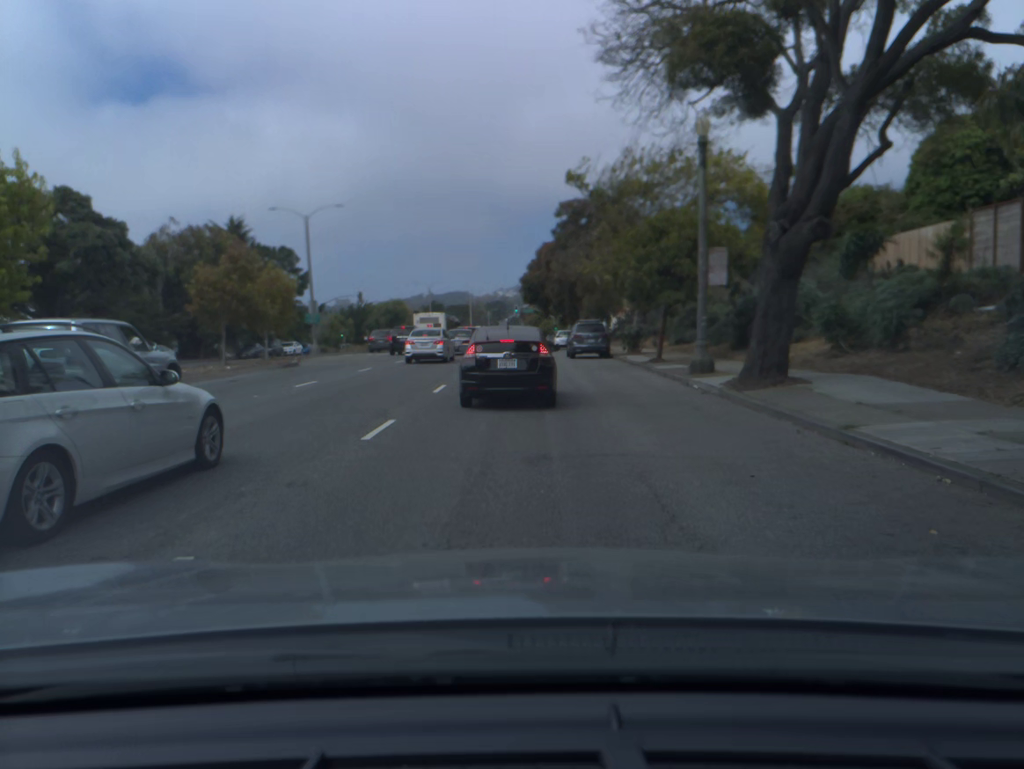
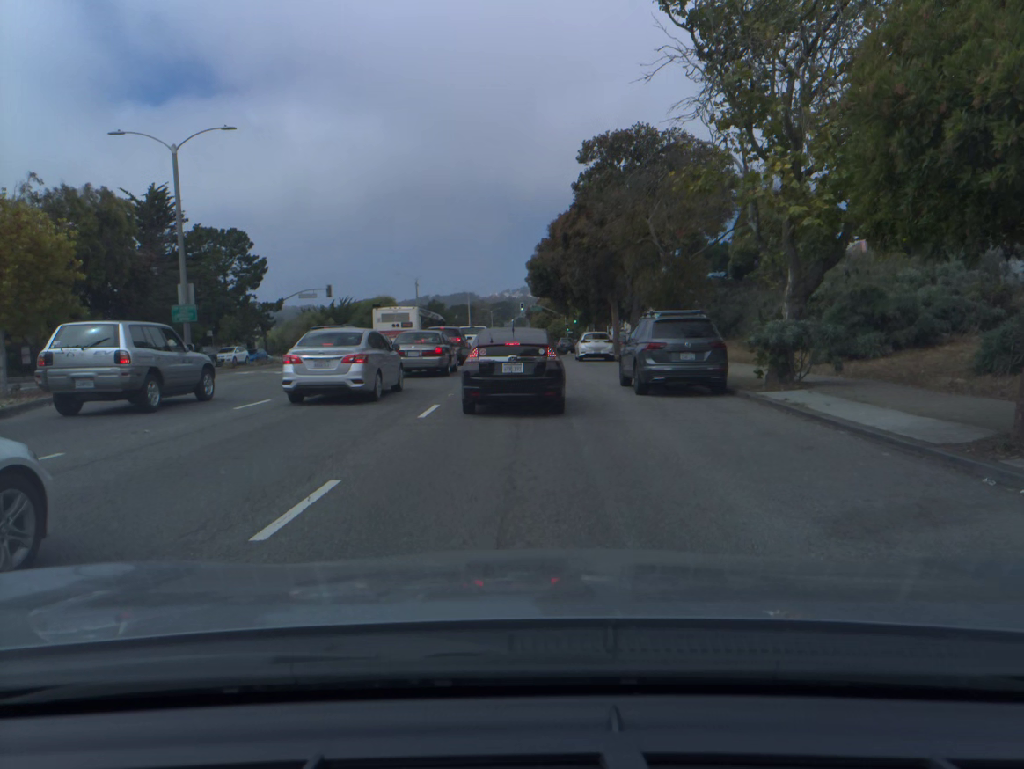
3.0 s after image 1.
(-0.1, +20.0) m; 0°
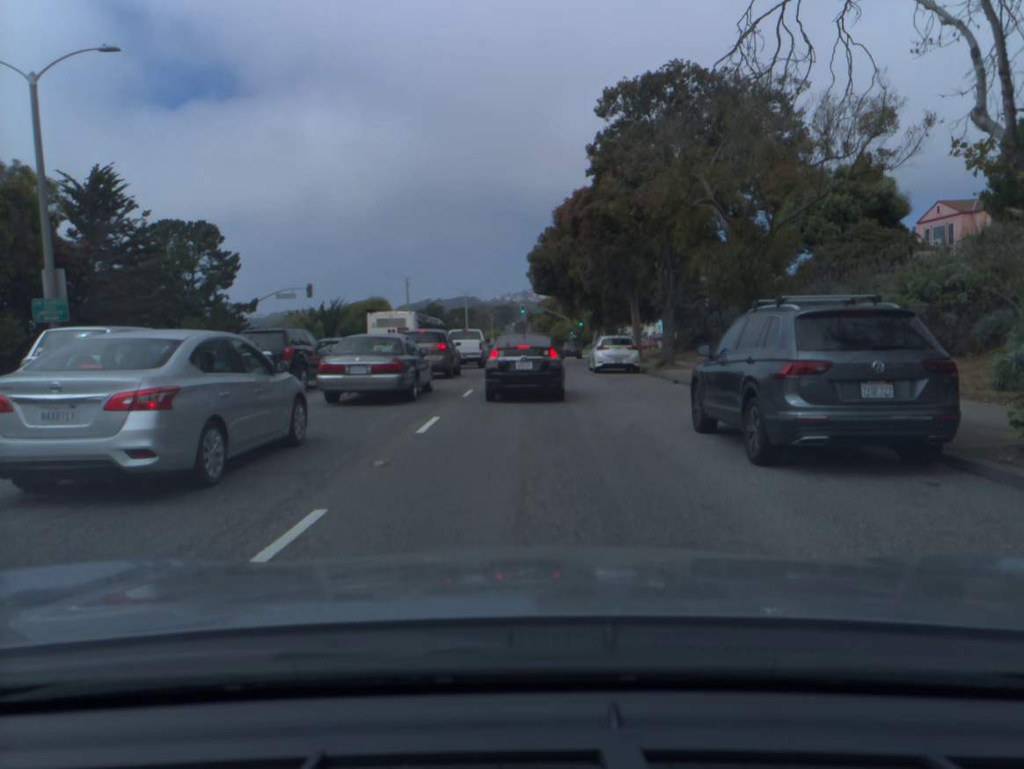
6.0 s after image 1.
(0.0, +8.6) m; 0°
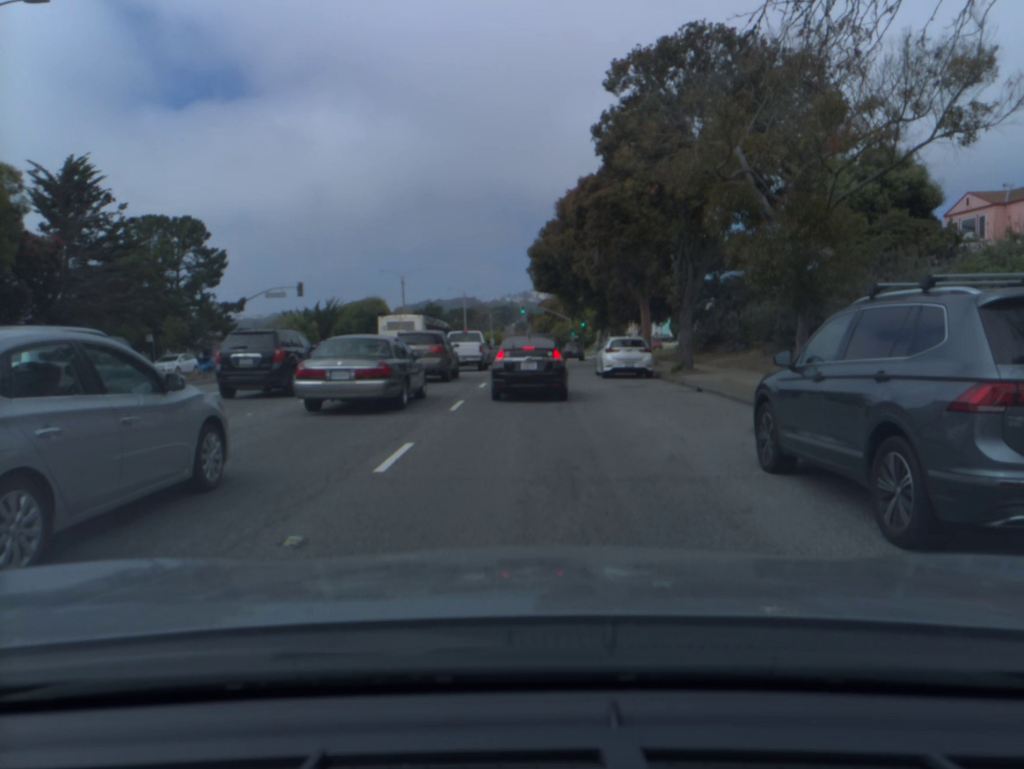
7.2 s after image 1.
(0.0, +3.1) m; 0°
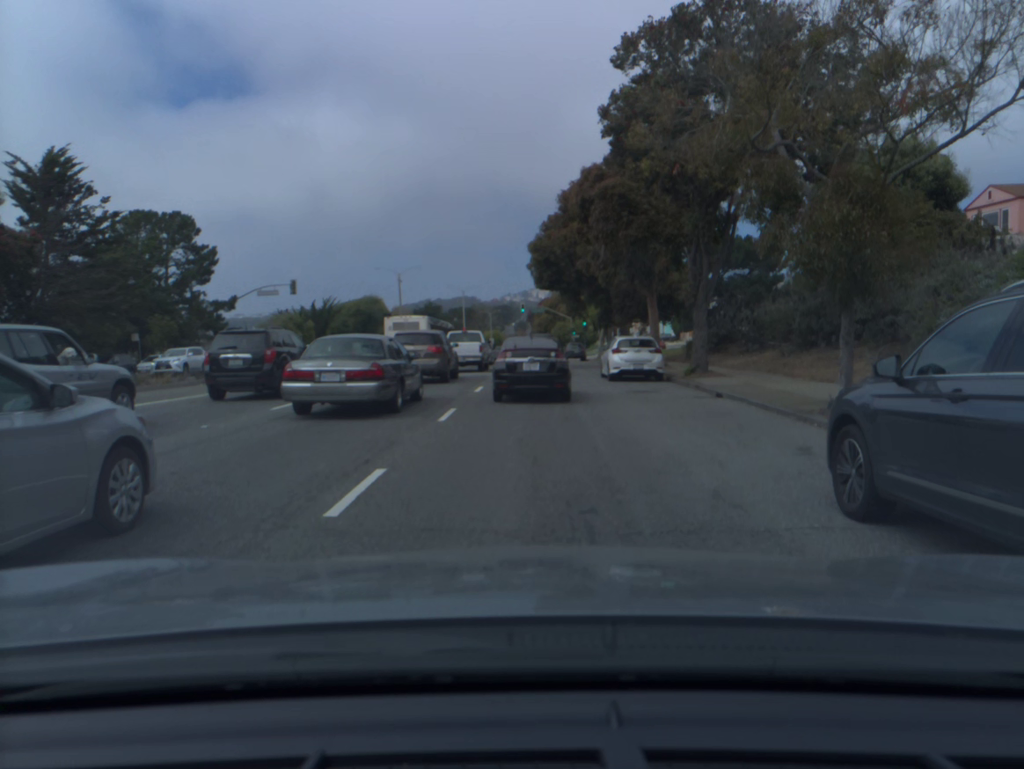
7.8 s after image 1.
(0.0, +2.0) m; -1°
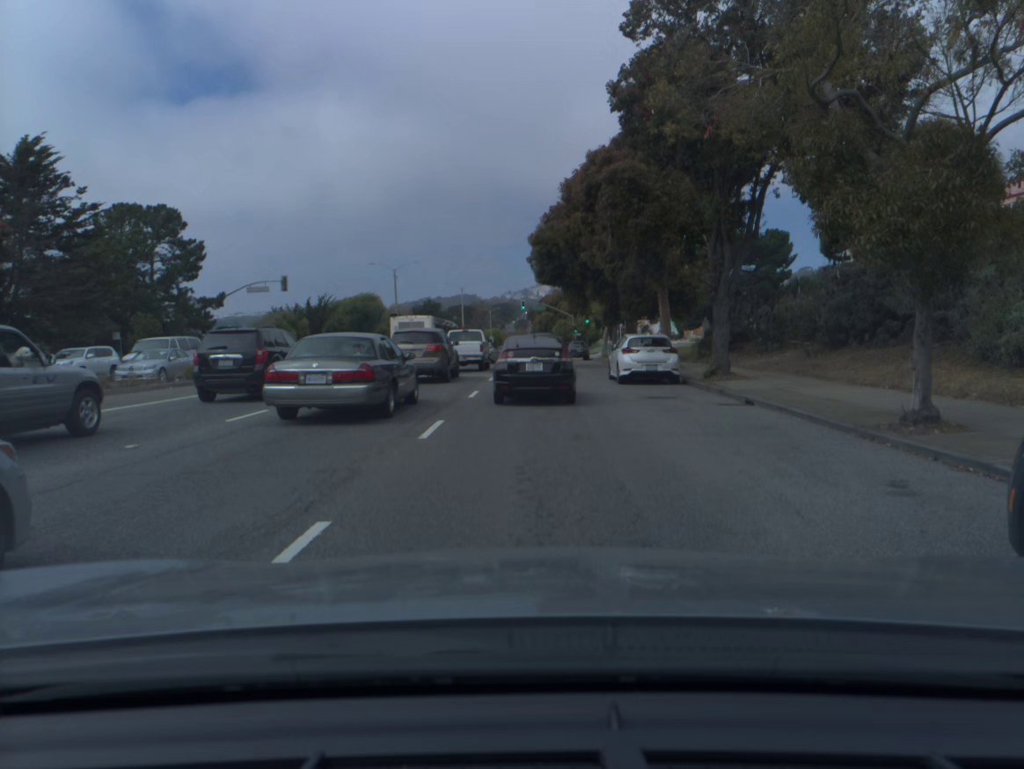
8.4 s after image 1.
(0.0, +2.3) m; 0°
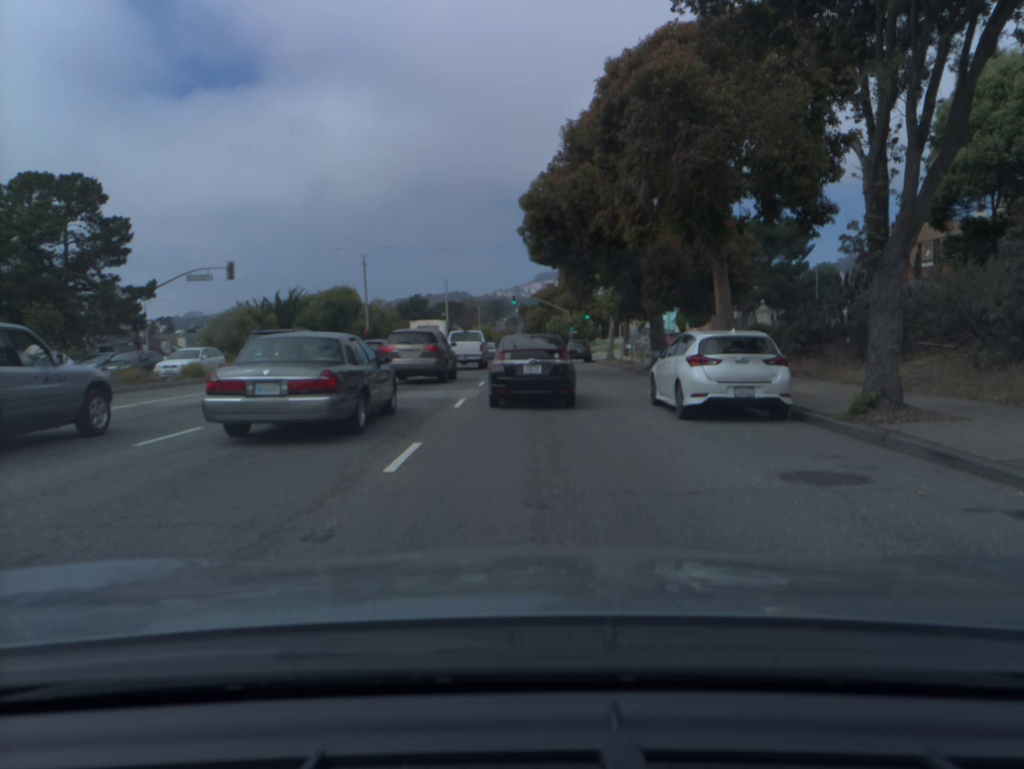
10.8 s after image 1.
(0.0, +10.0) m; +1°
